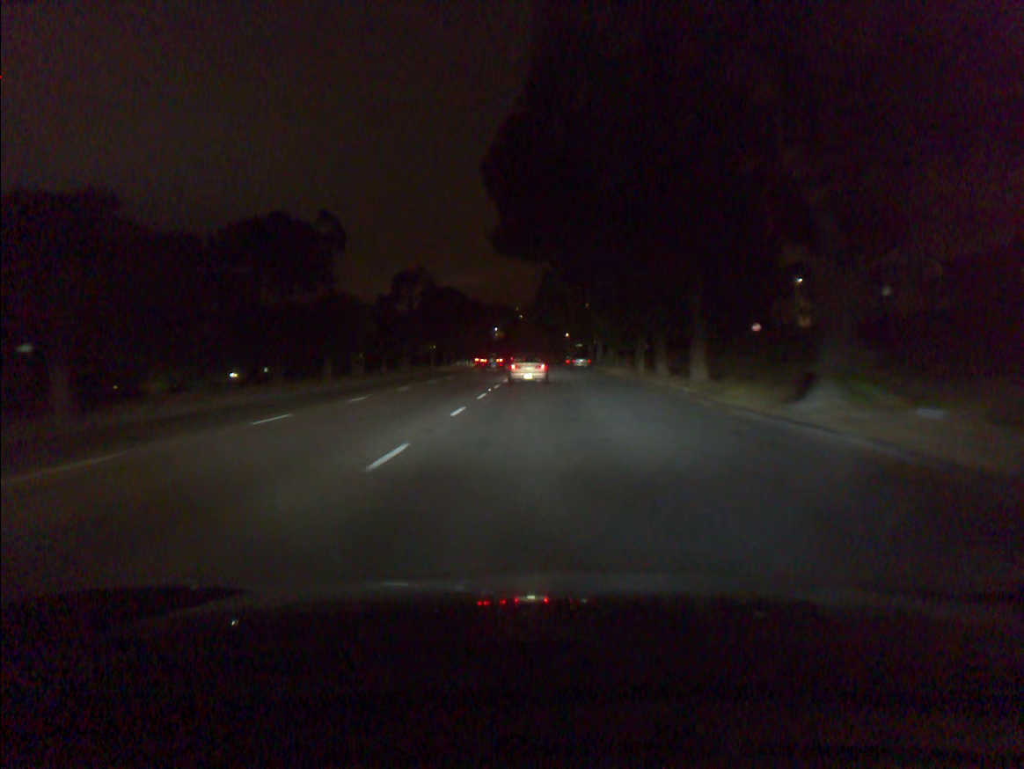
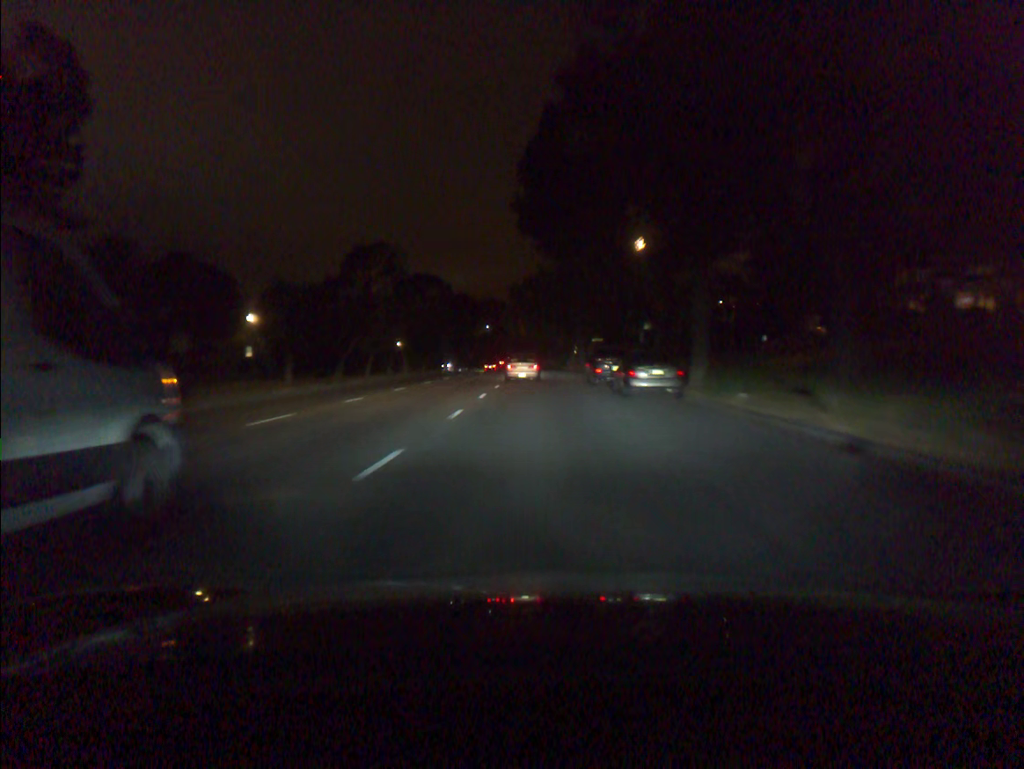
(+0.1, +44.1) m; 0°
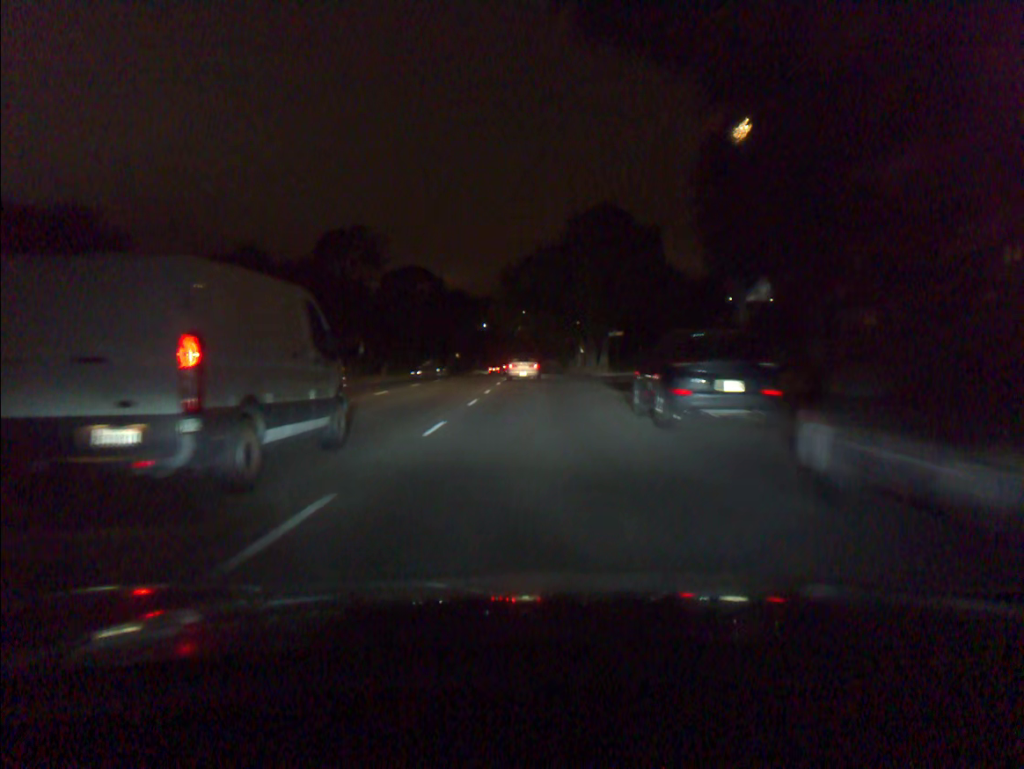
(0.0, +18.1) m; 0°
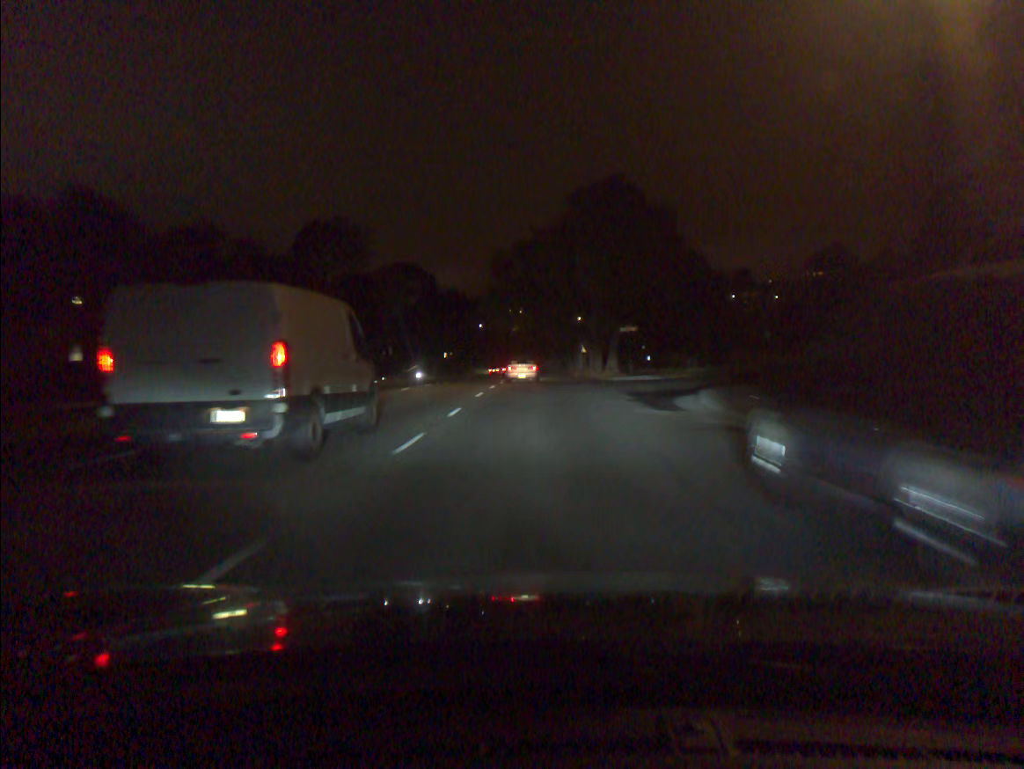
(0.0, +9.2) m; 0°
